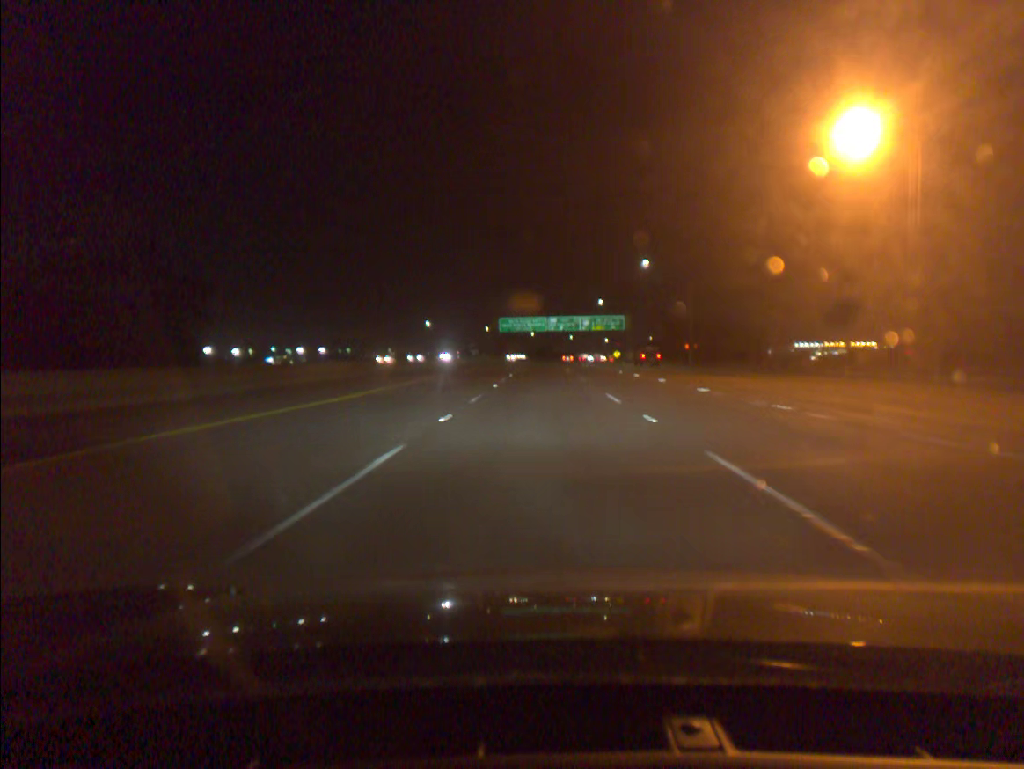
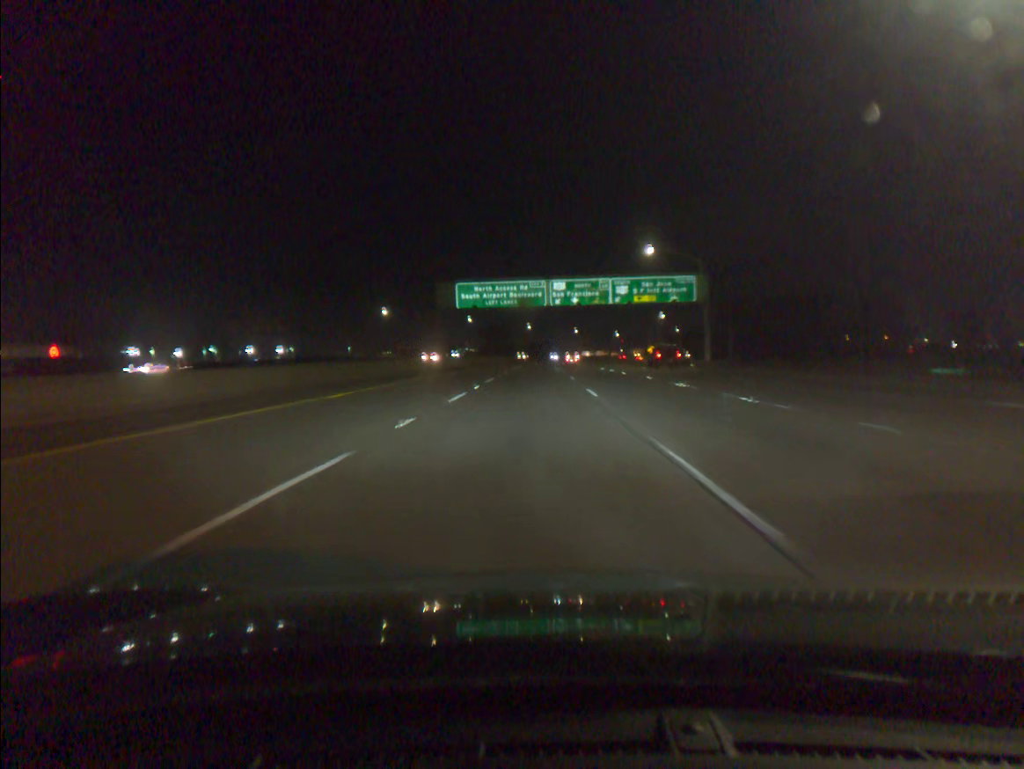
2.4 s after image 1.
(+0.7, +73.1) m; 0°
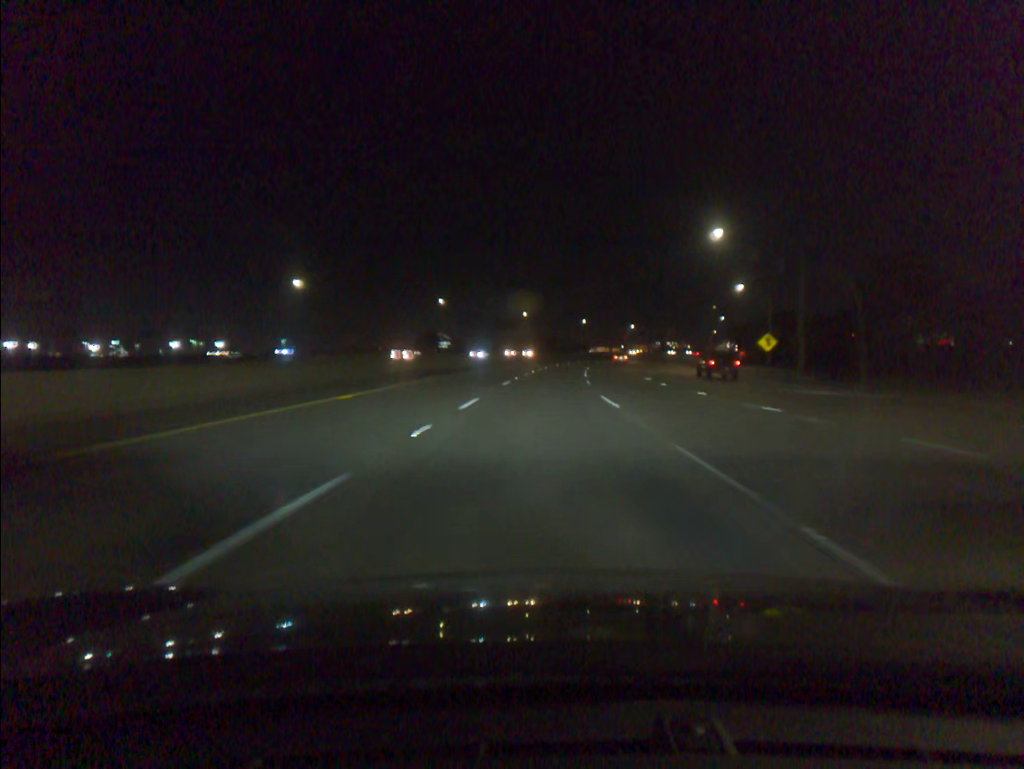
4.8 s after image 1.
(-0.4, +73.3) m; 0°
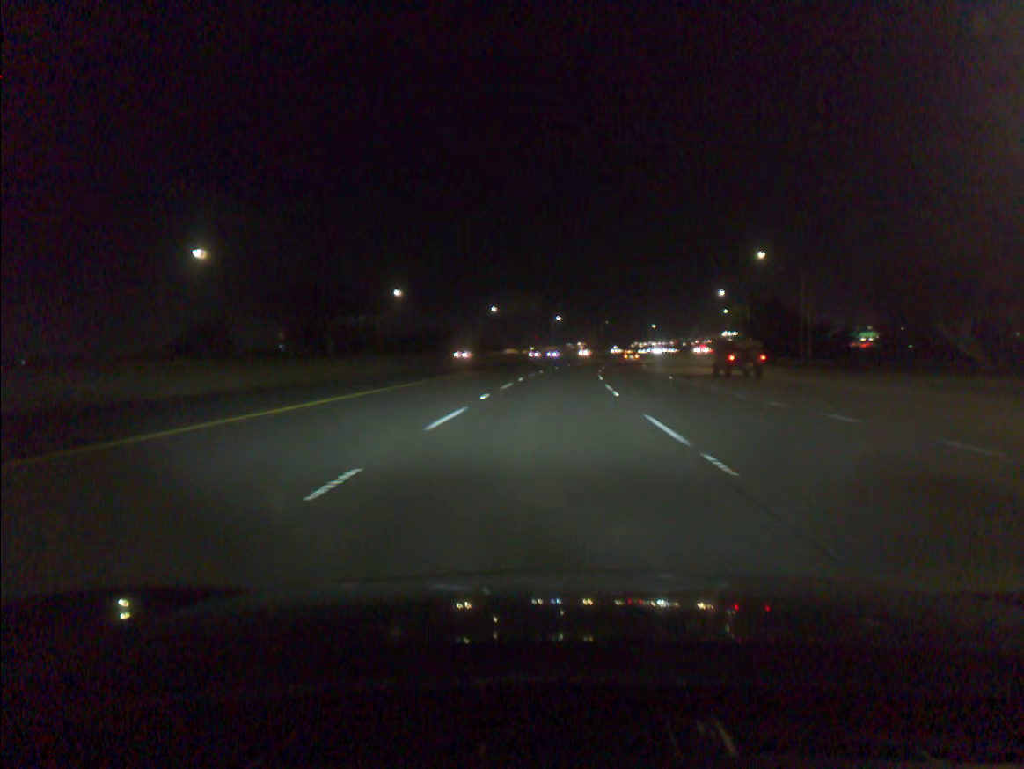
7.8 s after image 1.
(+4.4, +91.8) m; +7°
